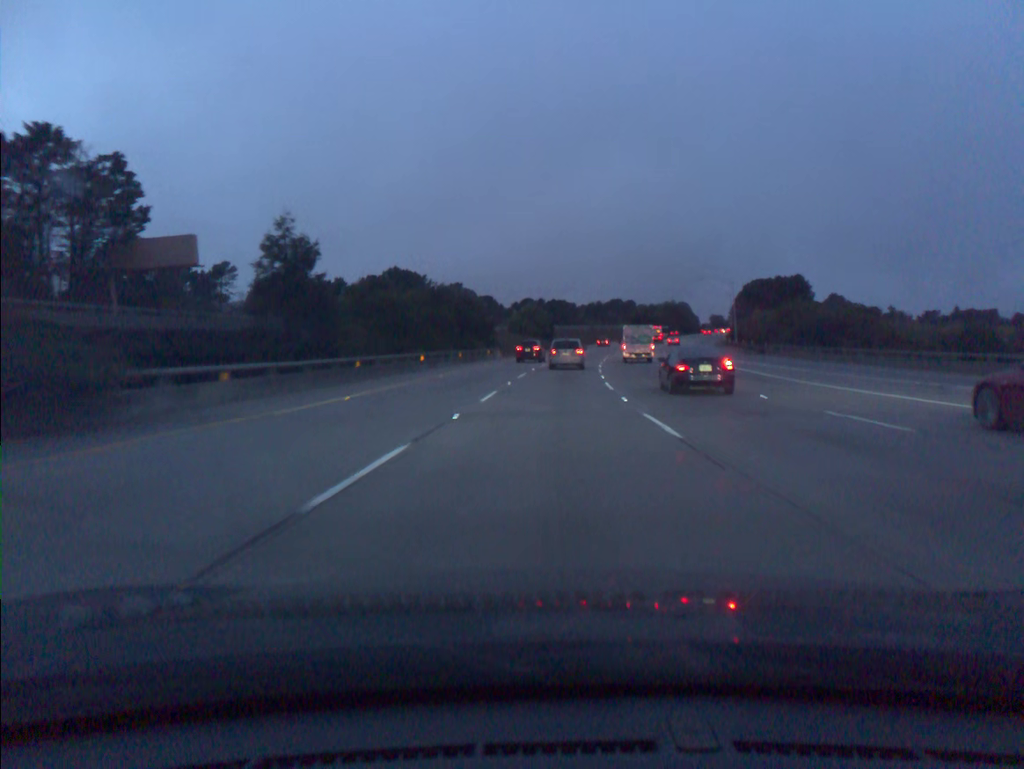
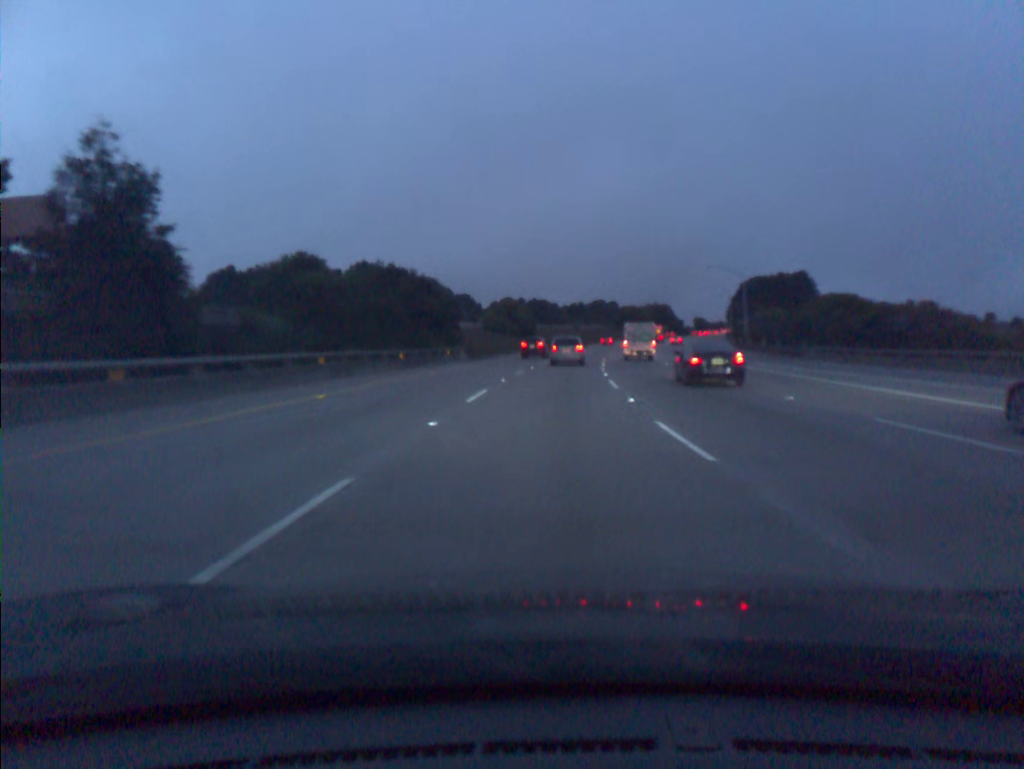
(+0.2, +16.7) m; +1°
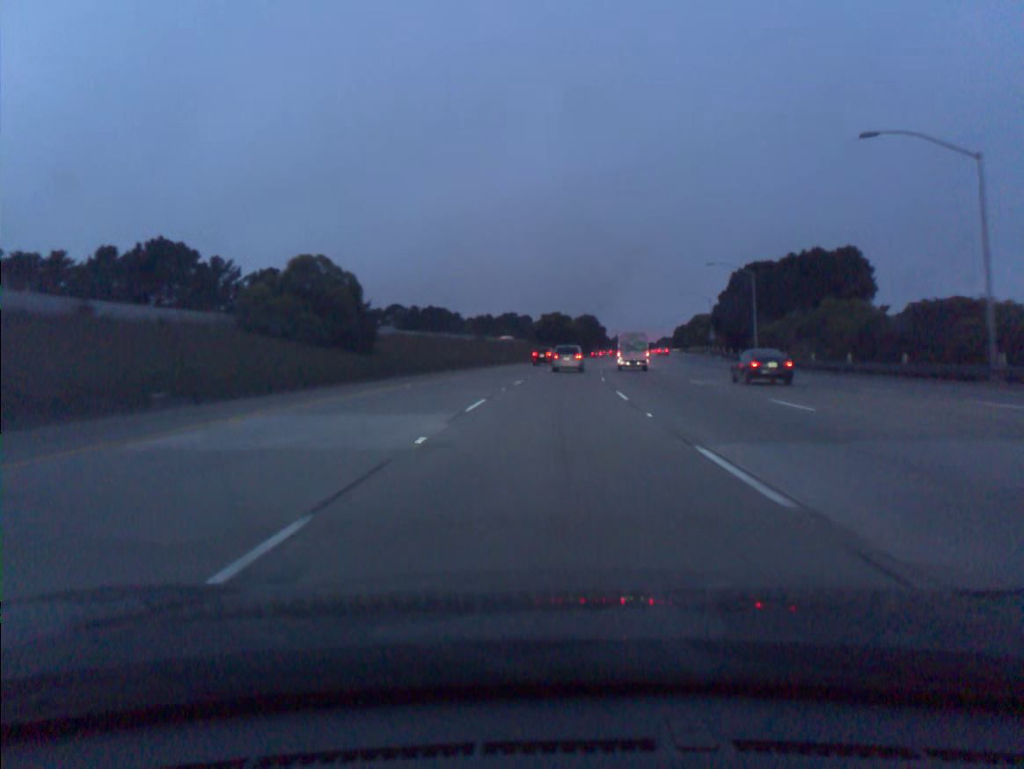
(+3.8, +66.1) m; +7°
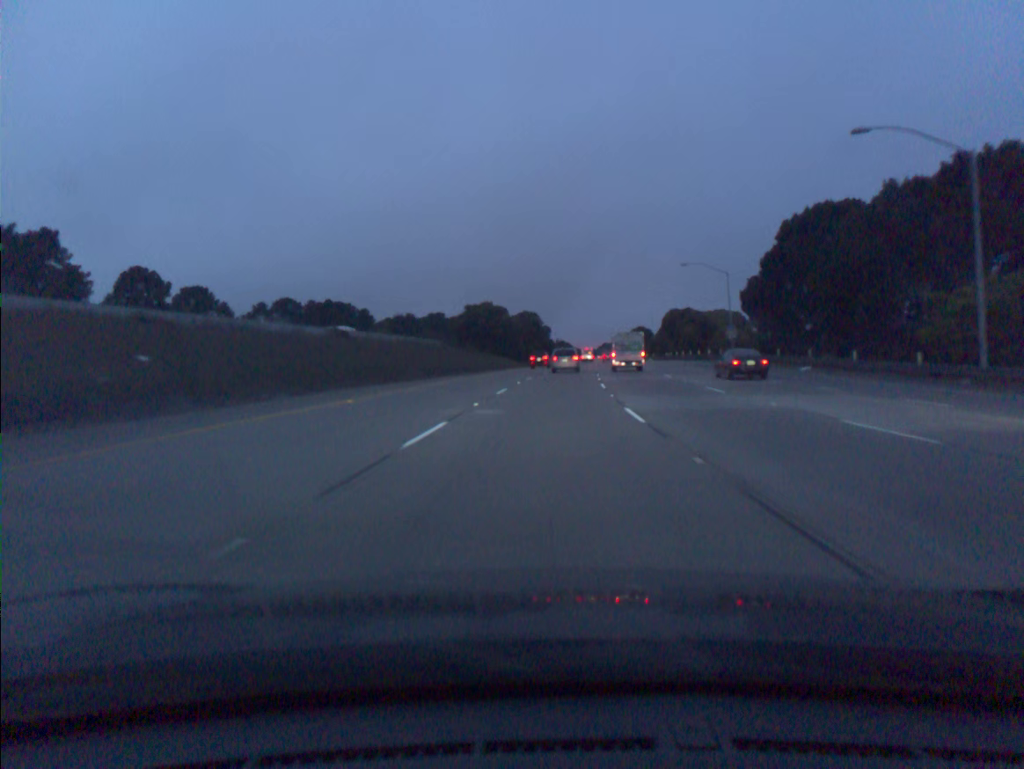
(+2.1, +49.8) m; +5°
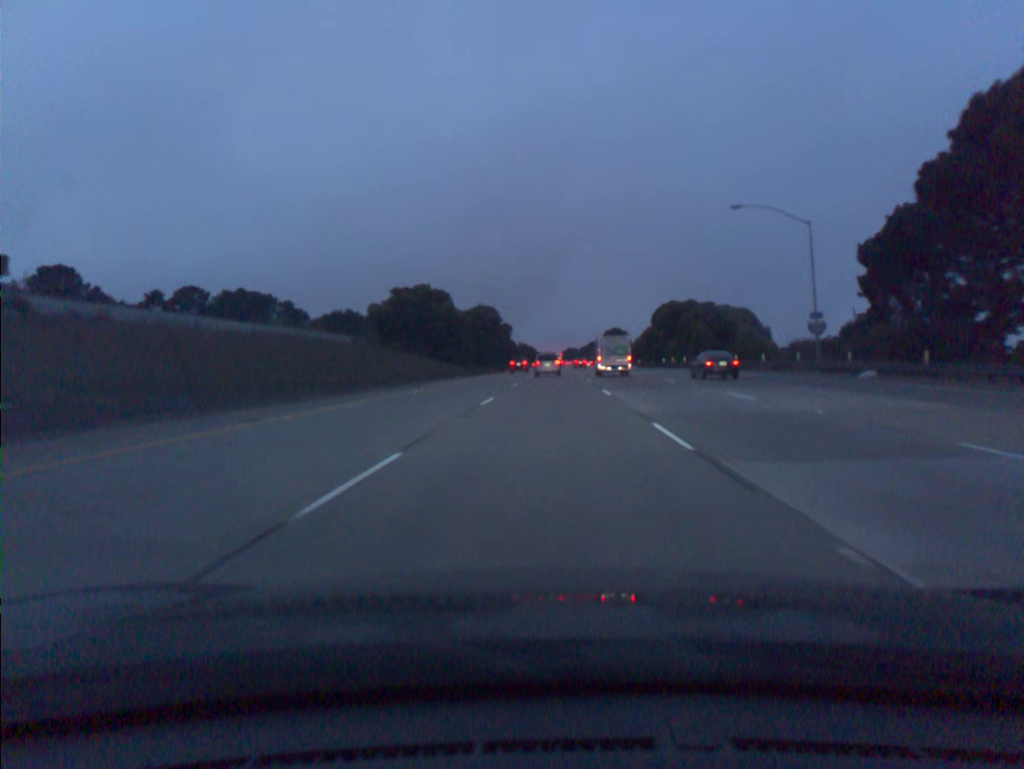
(+0.8, +33.5) m; +3°
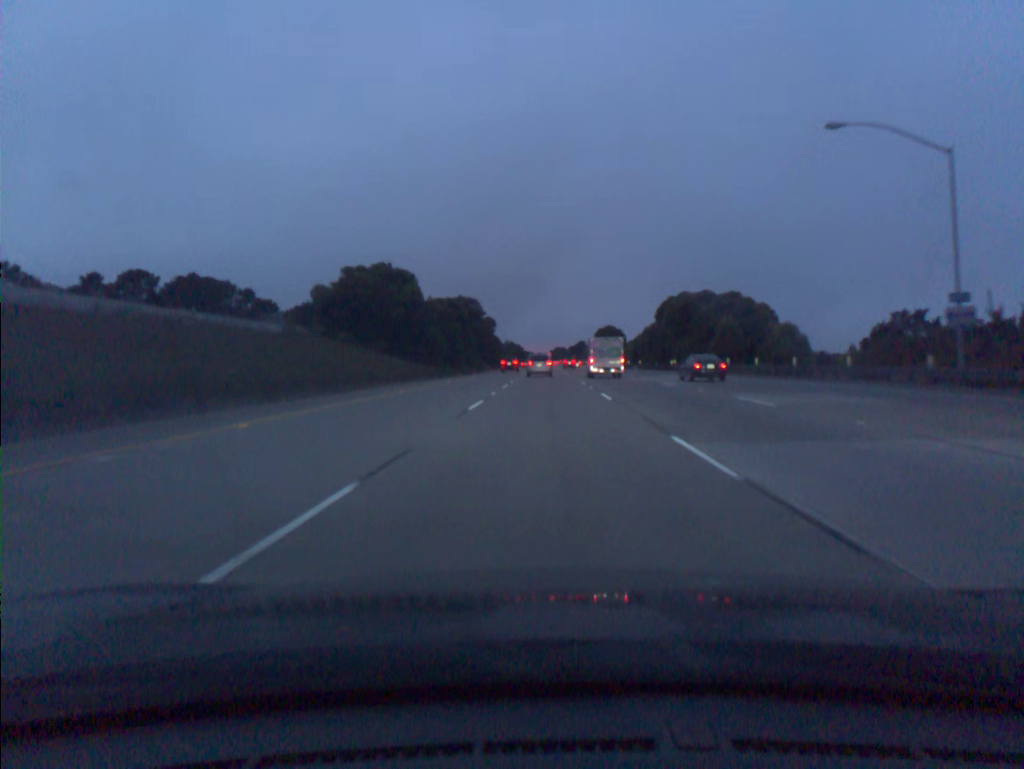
(+0.1, +16.9) m; +1°
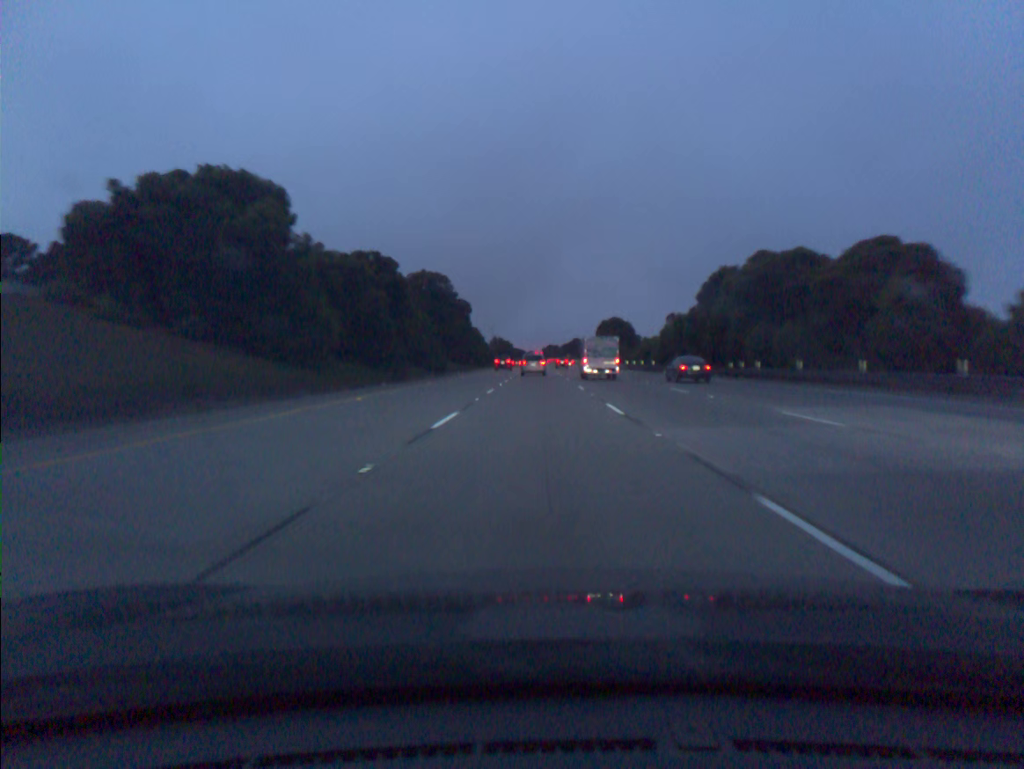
(+0.3, +34.0) m; +1°
